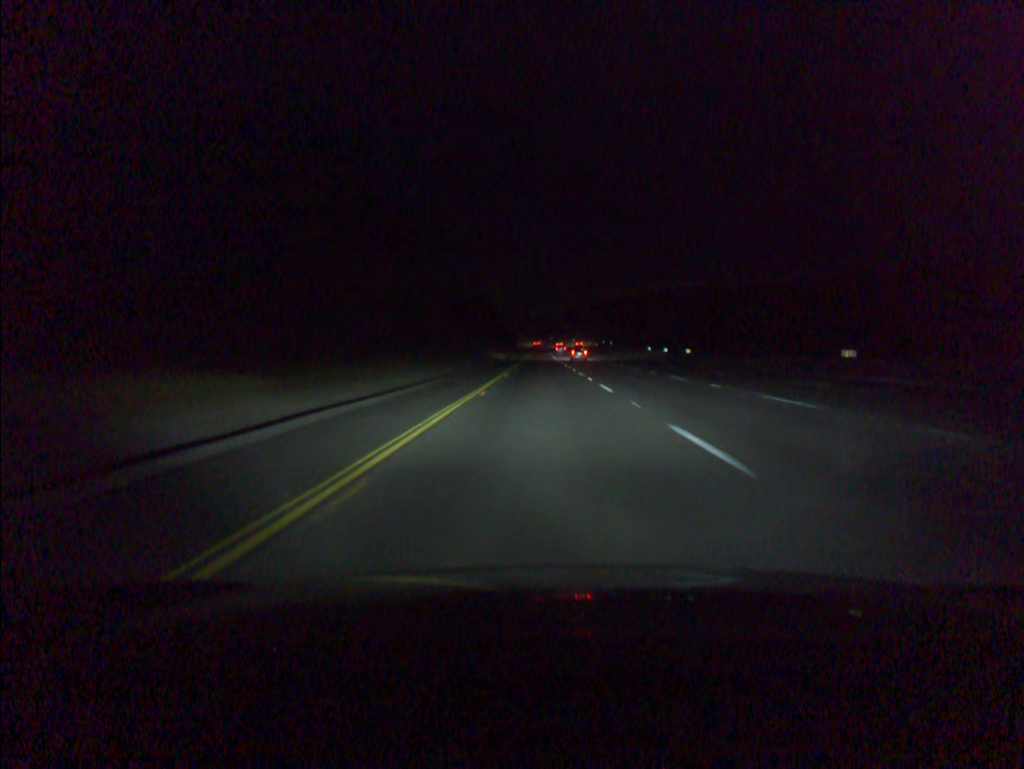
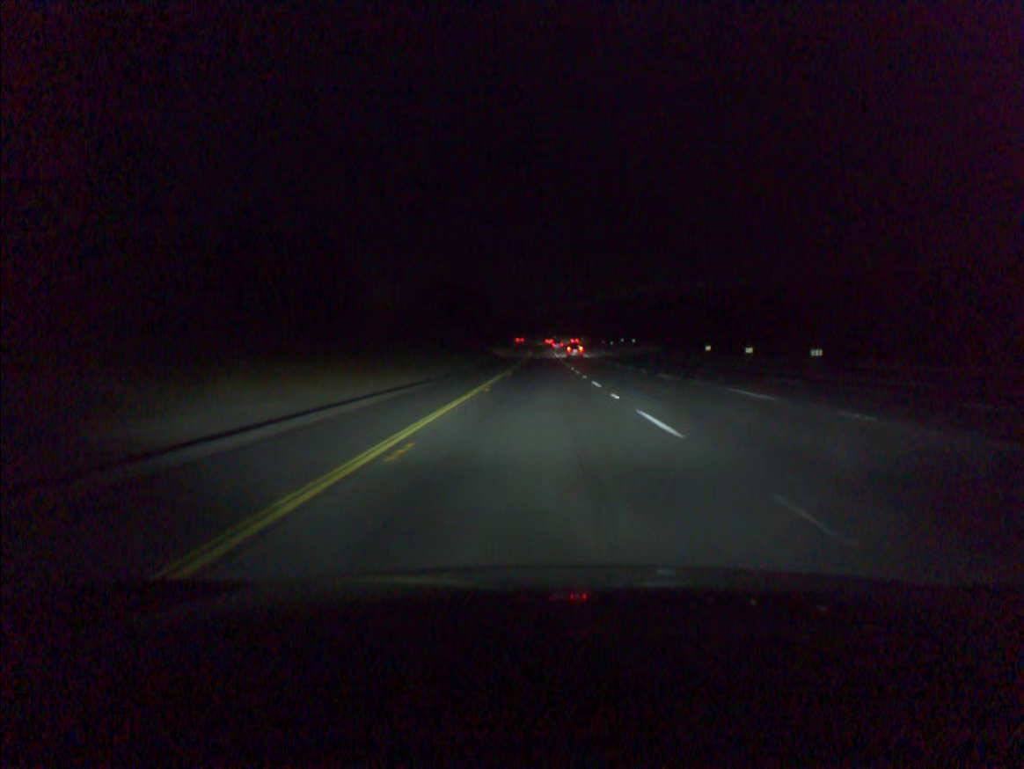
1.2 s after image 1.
(0.0, +40.7) m; 0°
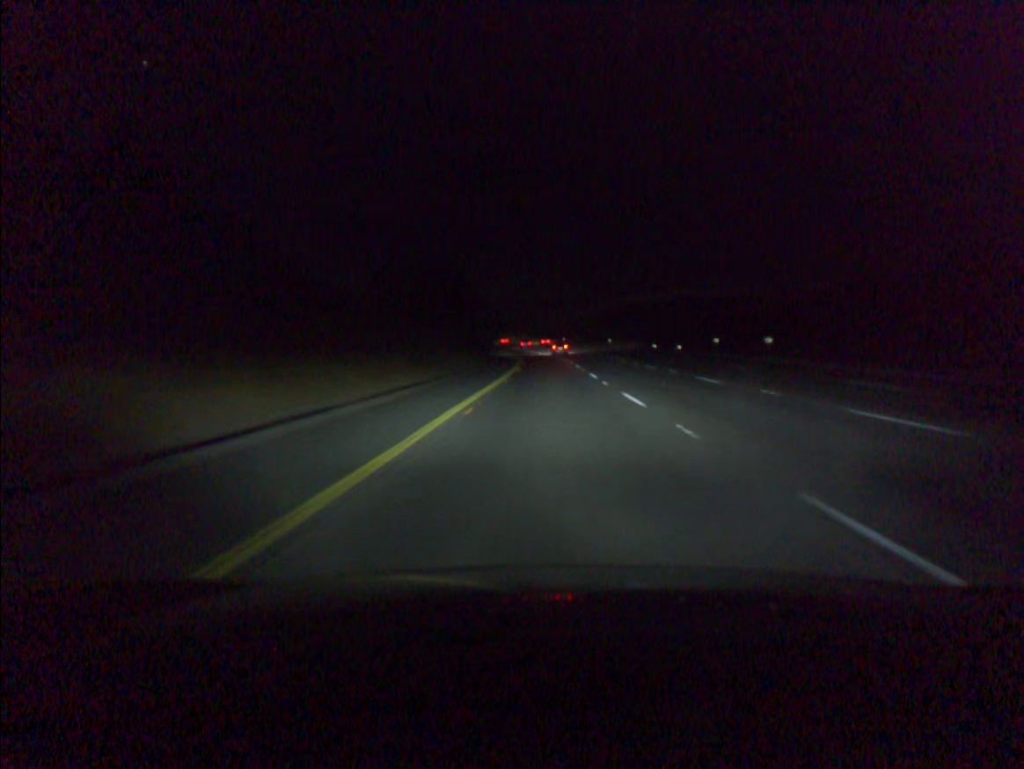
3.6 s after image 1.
(-0.3, +81.3) m; 0°
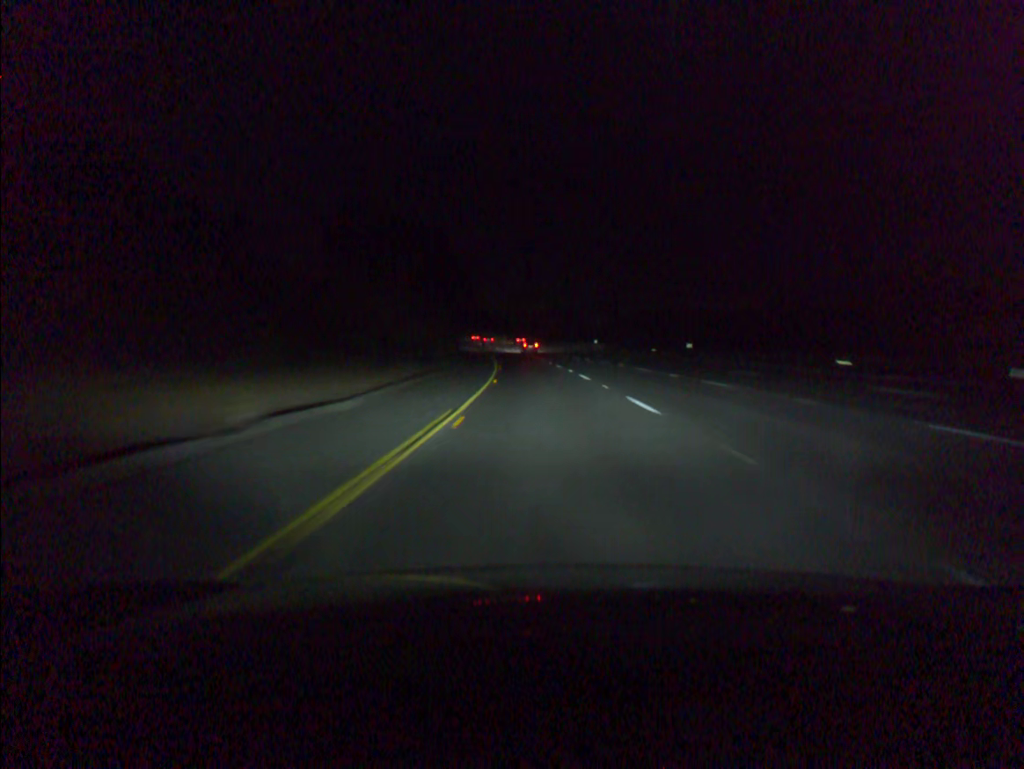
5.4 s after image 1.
(-0.2, +60.7) m; -1°
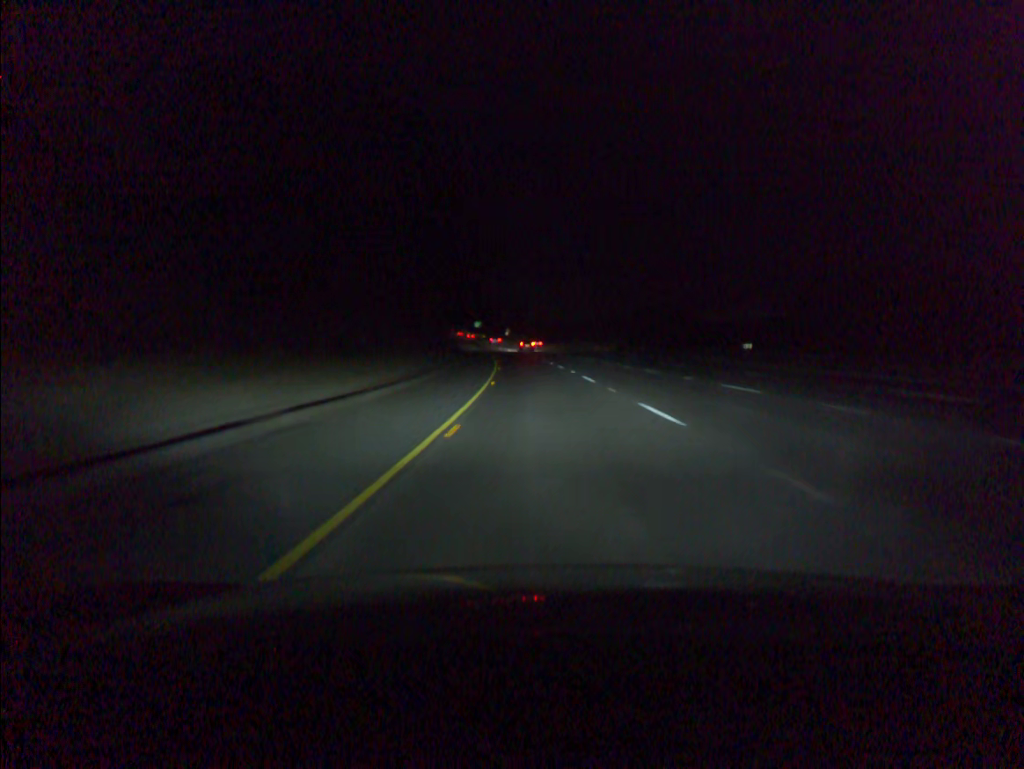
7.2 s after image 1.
(-2.2, +60.2) m; -4°
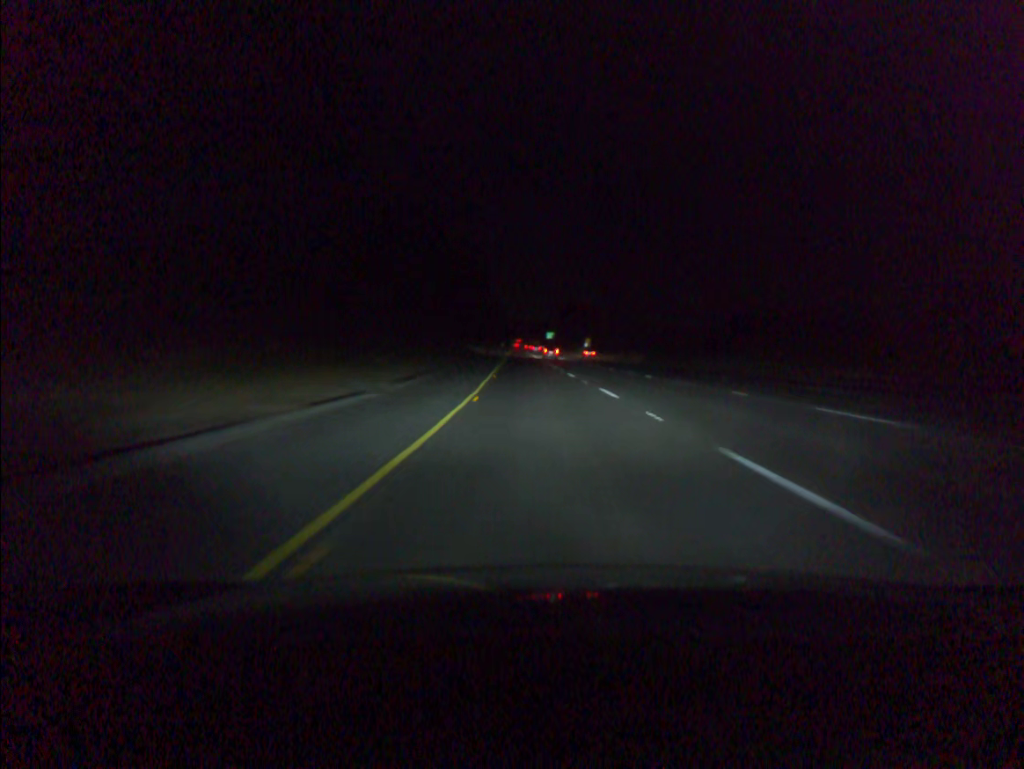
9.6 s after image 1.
(-4.0, +80.0) m; -6°
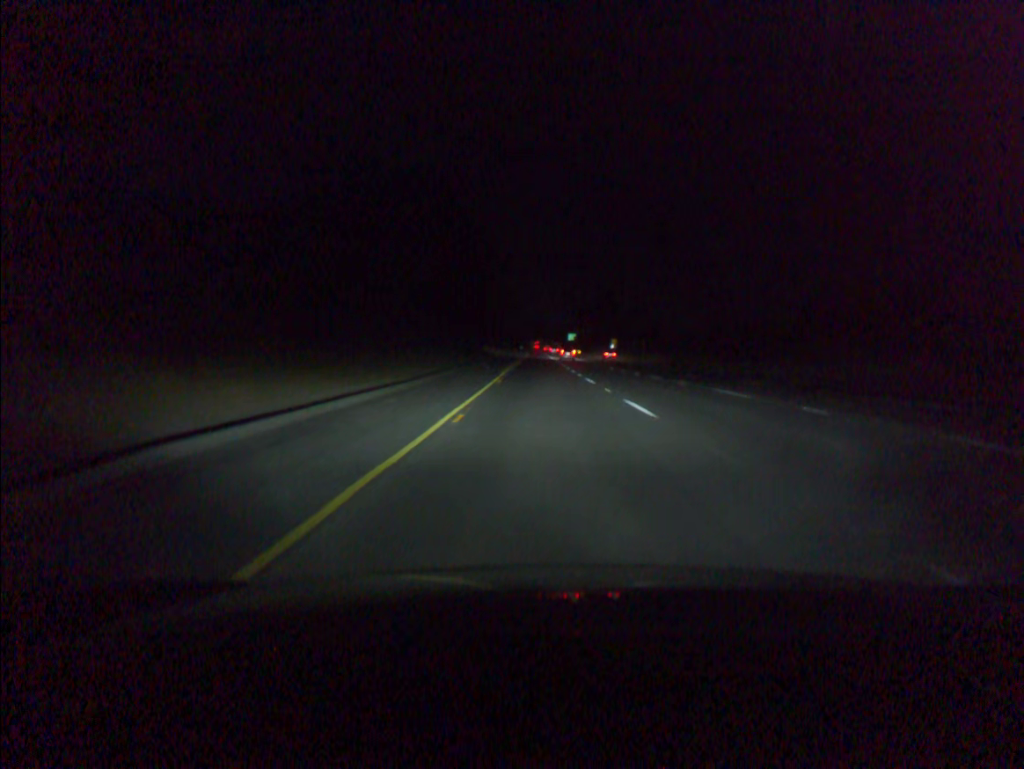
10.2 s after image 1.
(-0.3, +20.0) m; -1°
